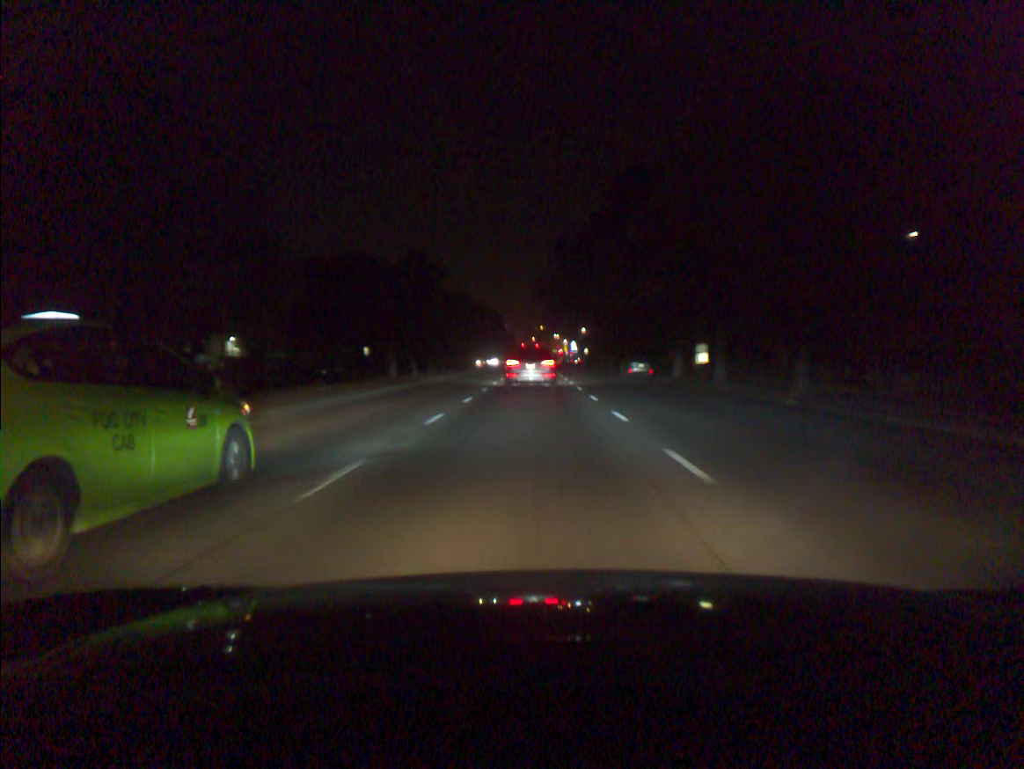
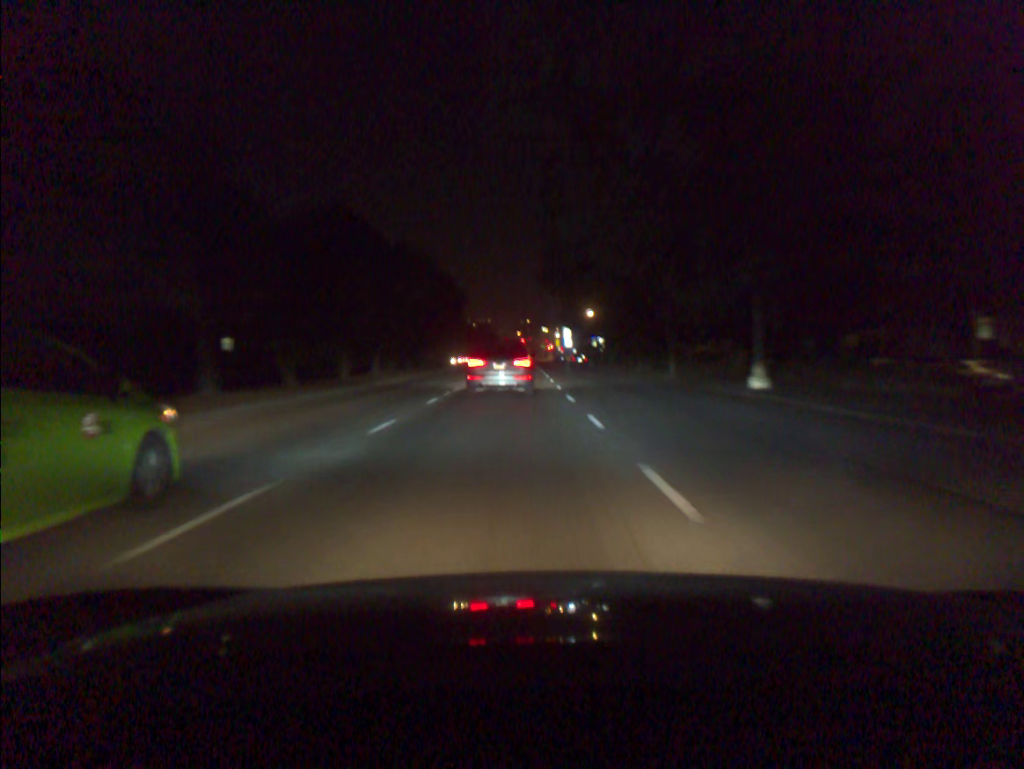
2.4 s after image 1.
(+0.2, +45.1) m; +1°
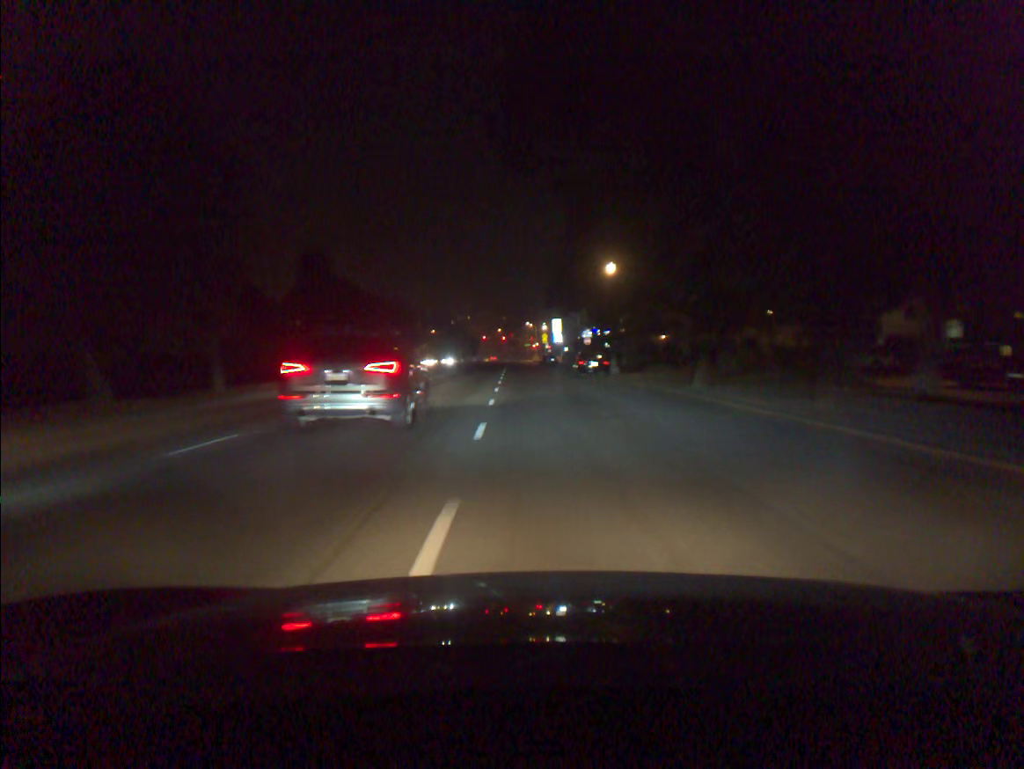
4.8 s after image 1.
(+0.8, +45.8) m; +1°
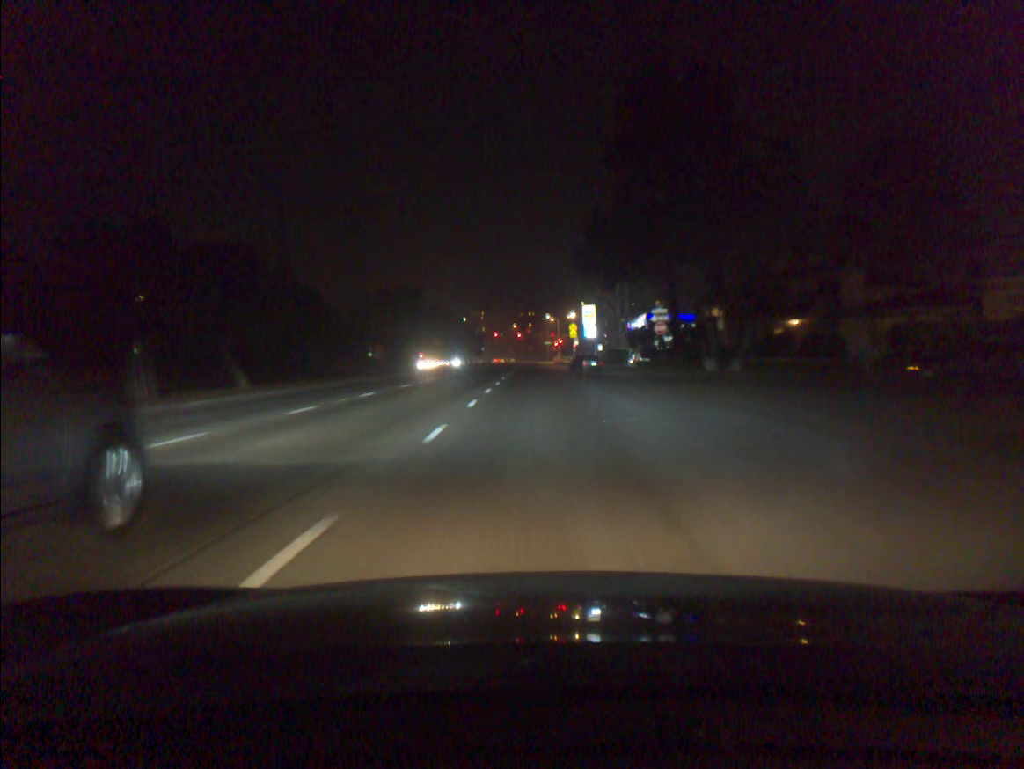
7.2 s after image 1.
(-0.6, +43.5) m; -1°
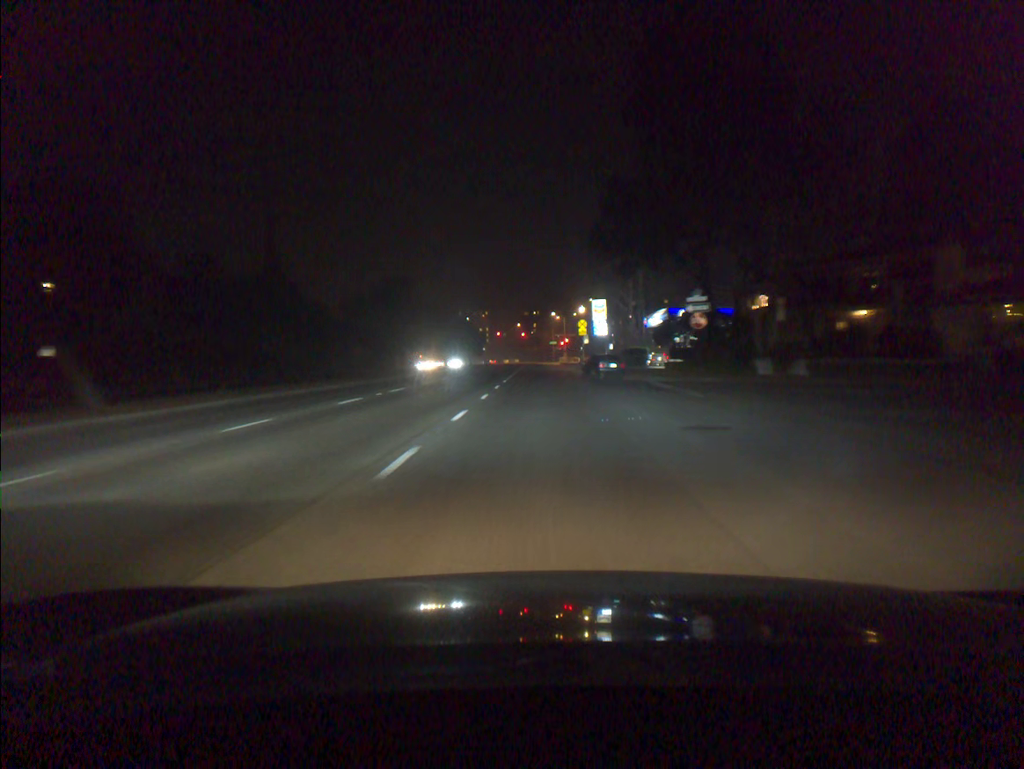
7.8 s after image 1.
(0.0, +10.4) m; 0°
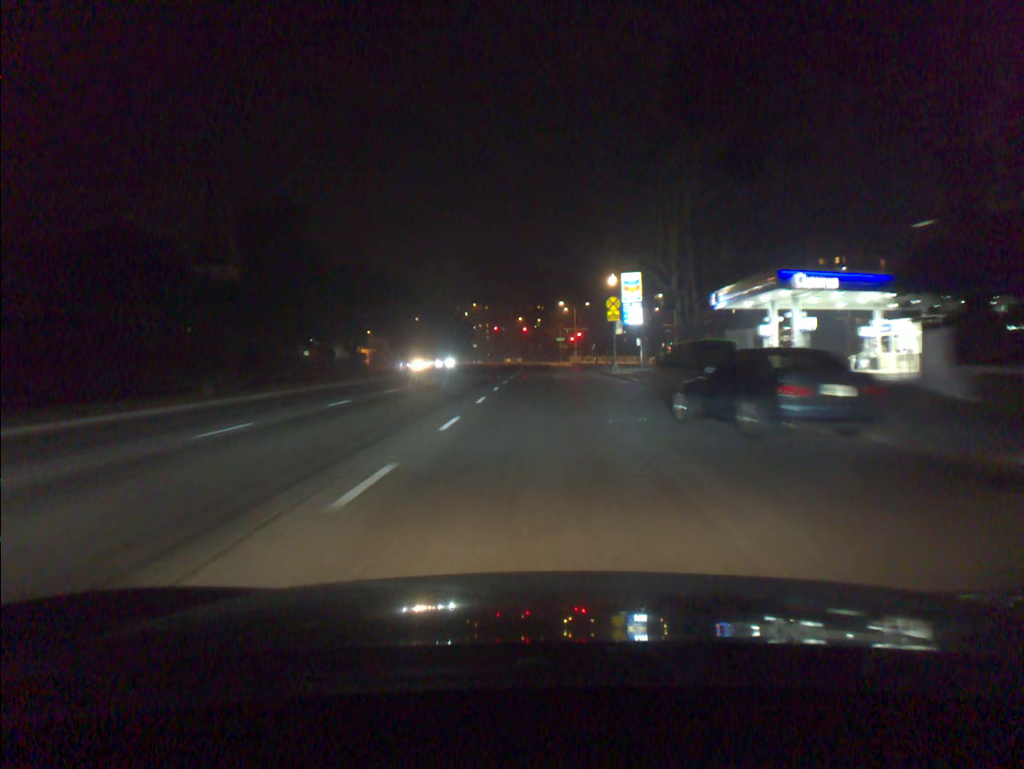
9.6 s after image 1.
(-0.1, +30.6) m; 0°
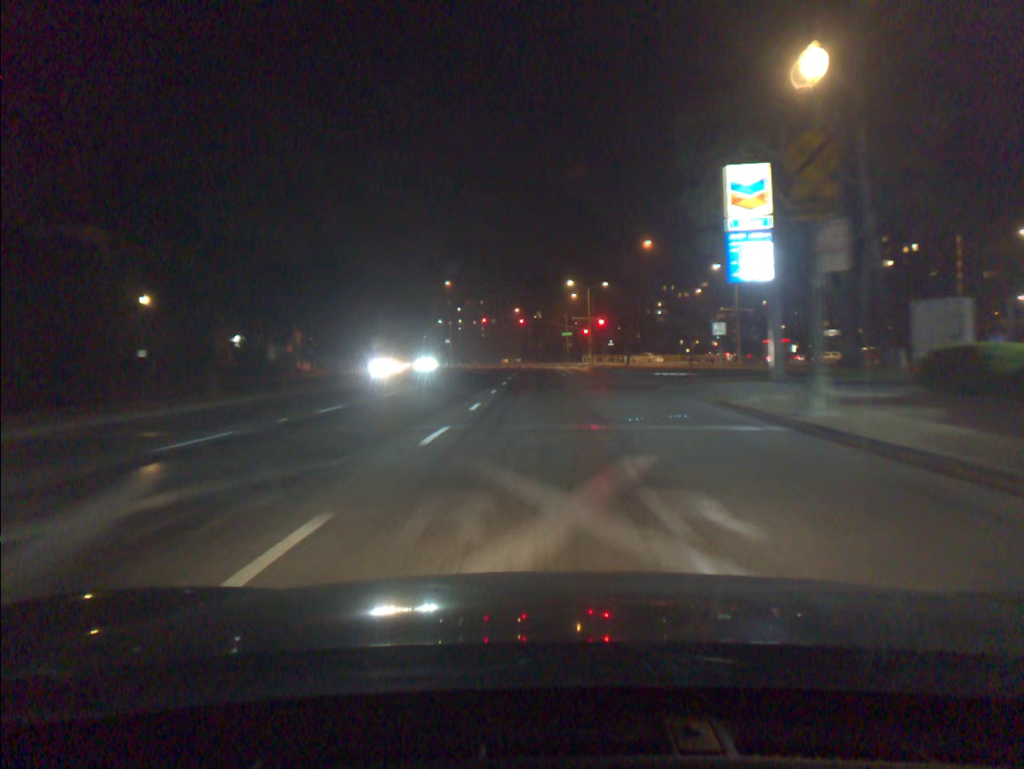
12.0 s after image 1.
(0.0, +38.5) m; 0°
